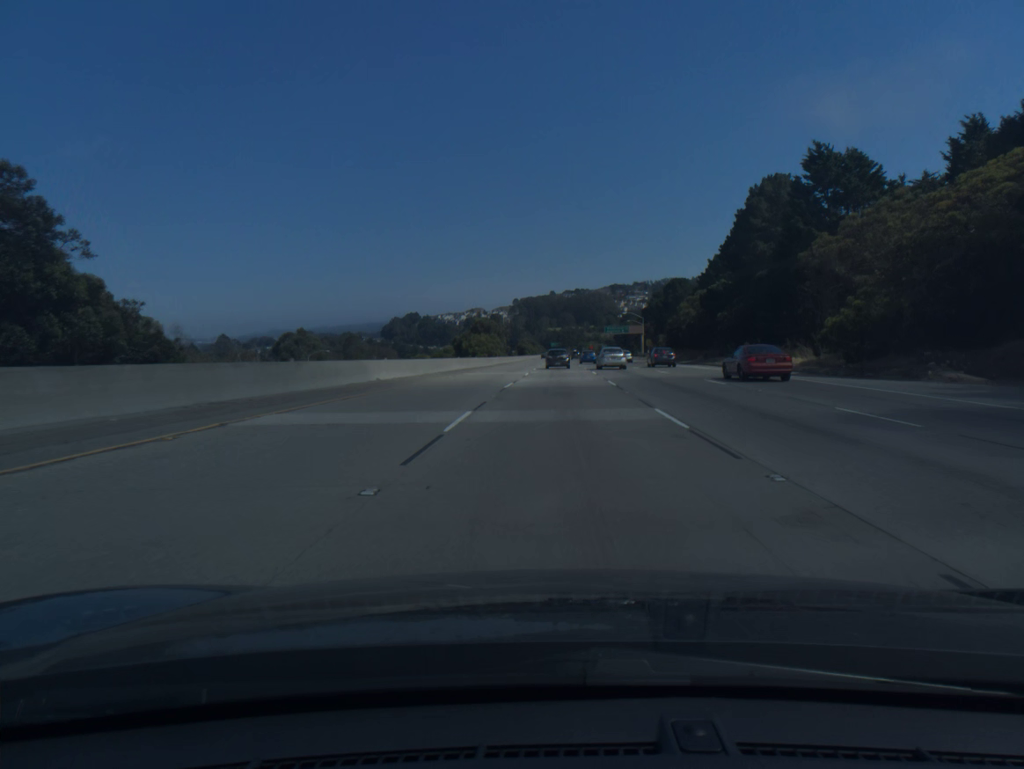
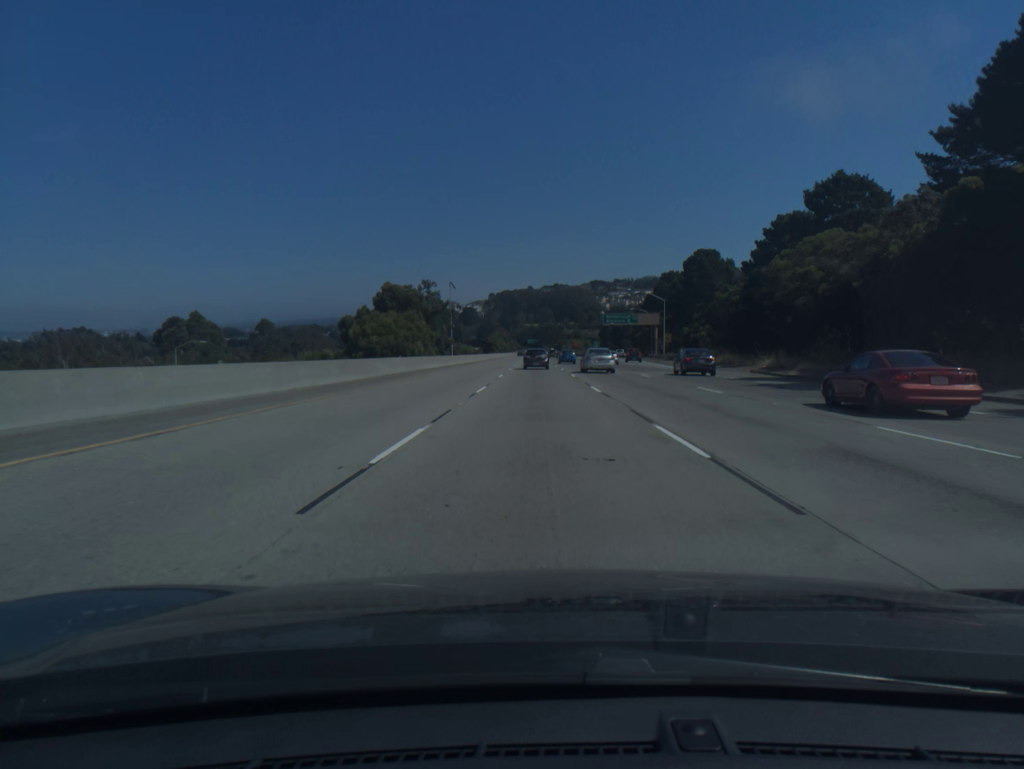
(+1.5, +61.6) m; +2°
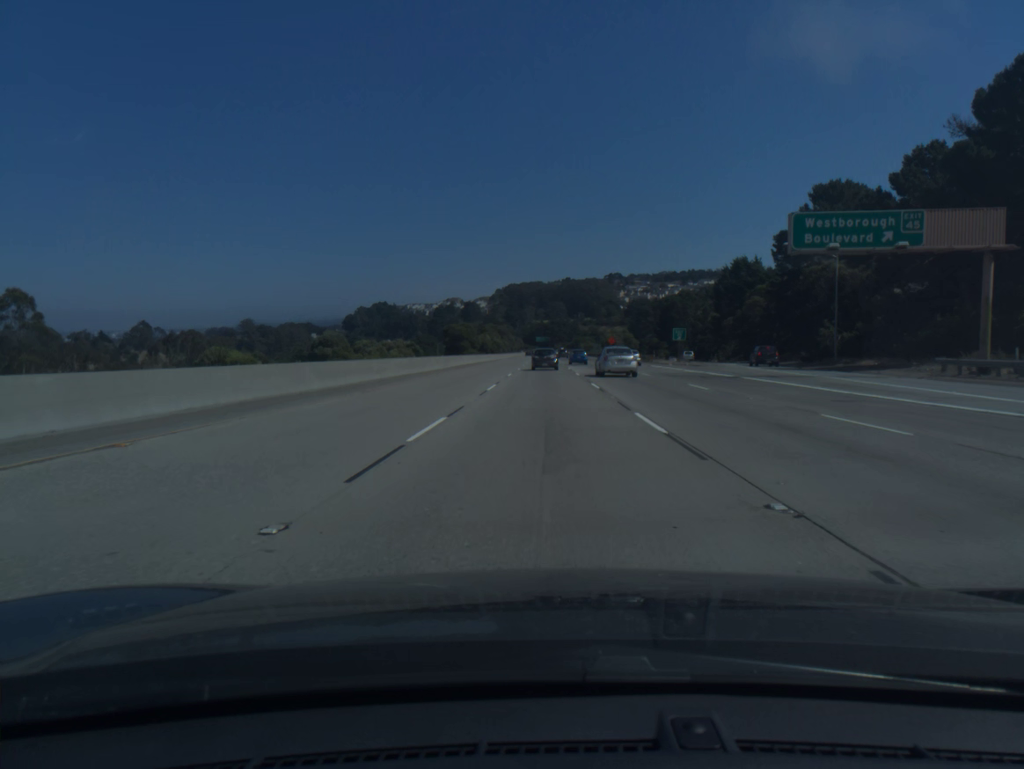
(-0.9, +99.8) m; -1°
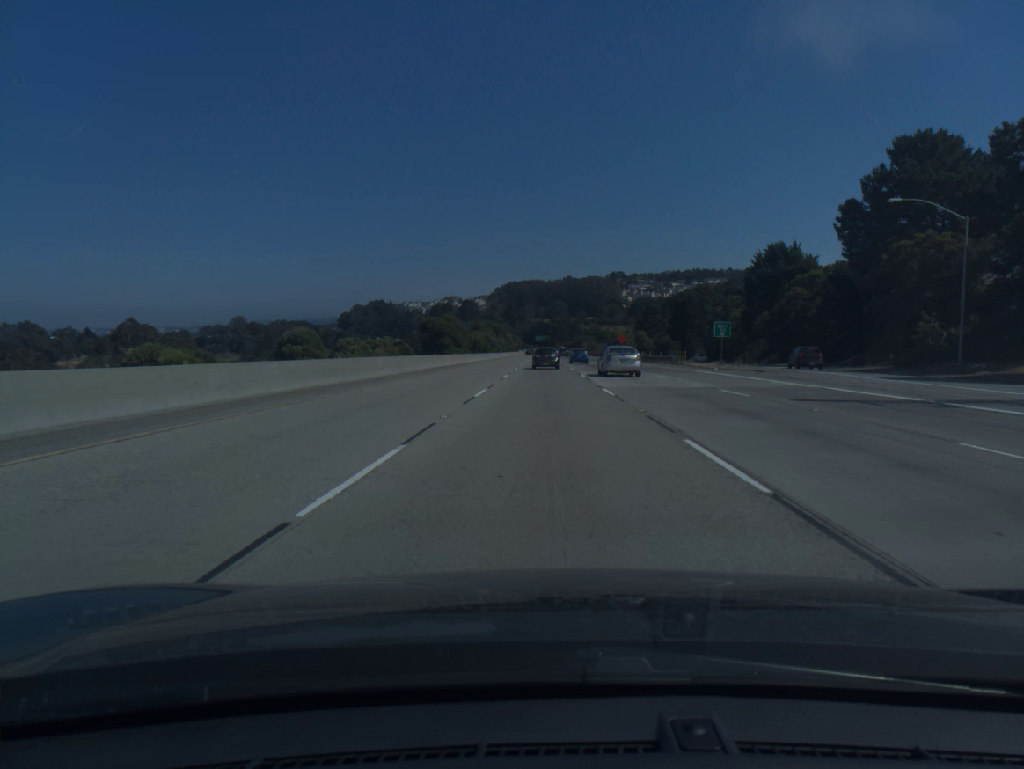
(0.0, +19.6) m; 0°
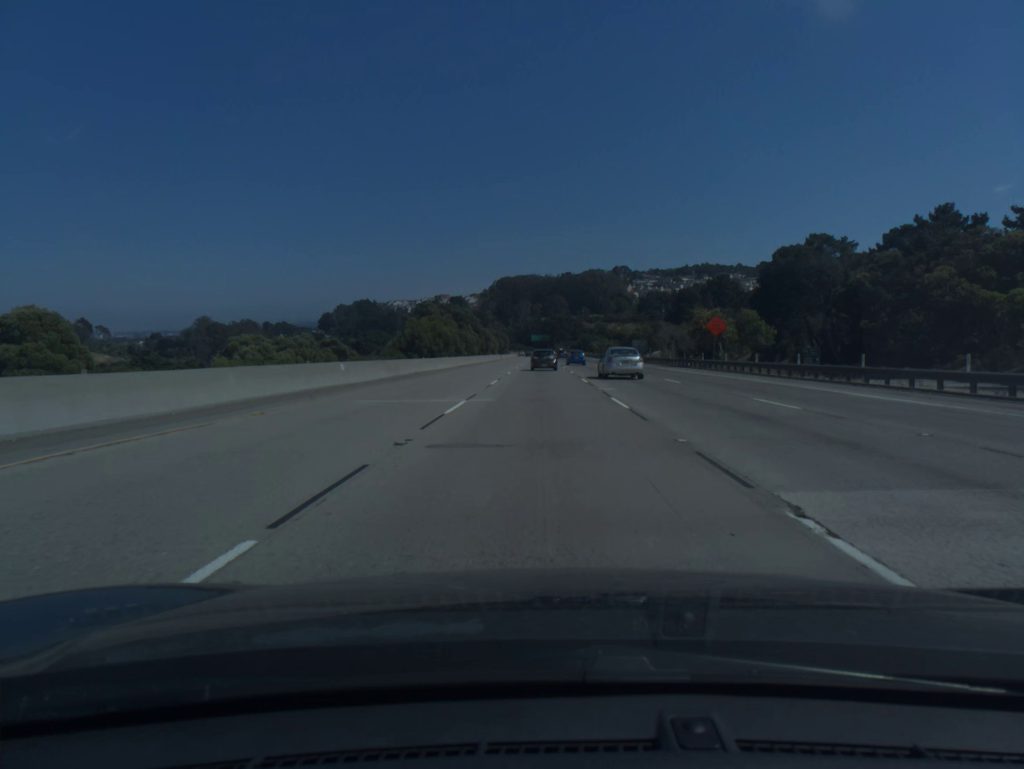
(+0.2, +77.7) m; 0°
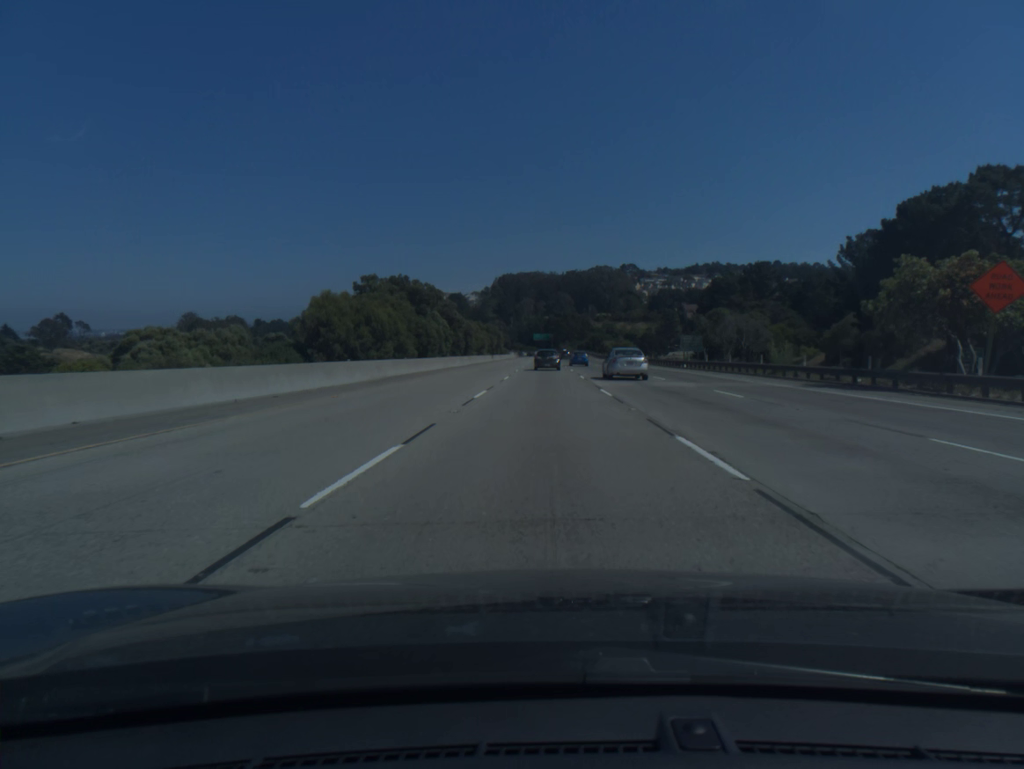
(-0.1, +38.5) m; 0°
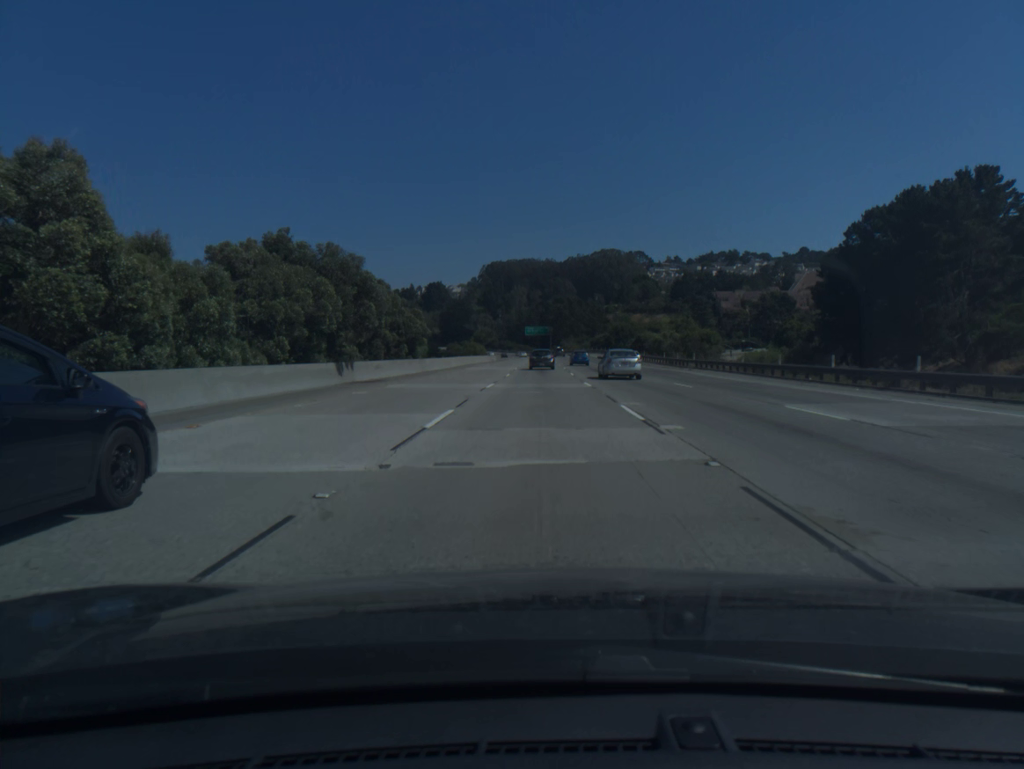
(+0.4, +95.8) m; 0°
